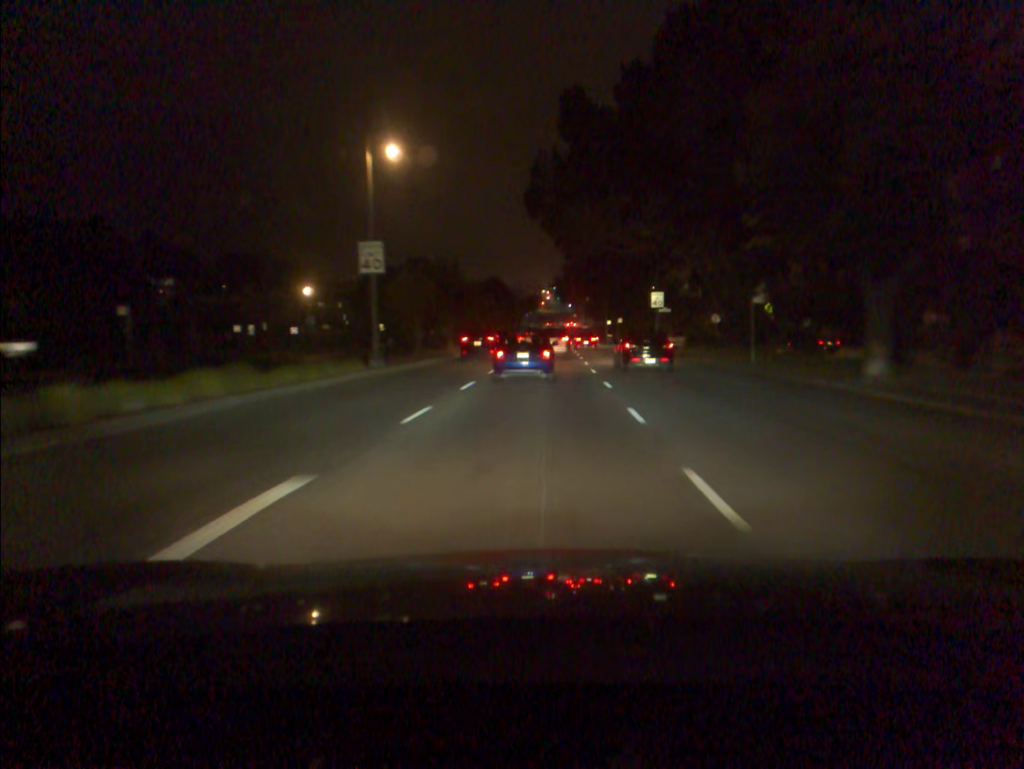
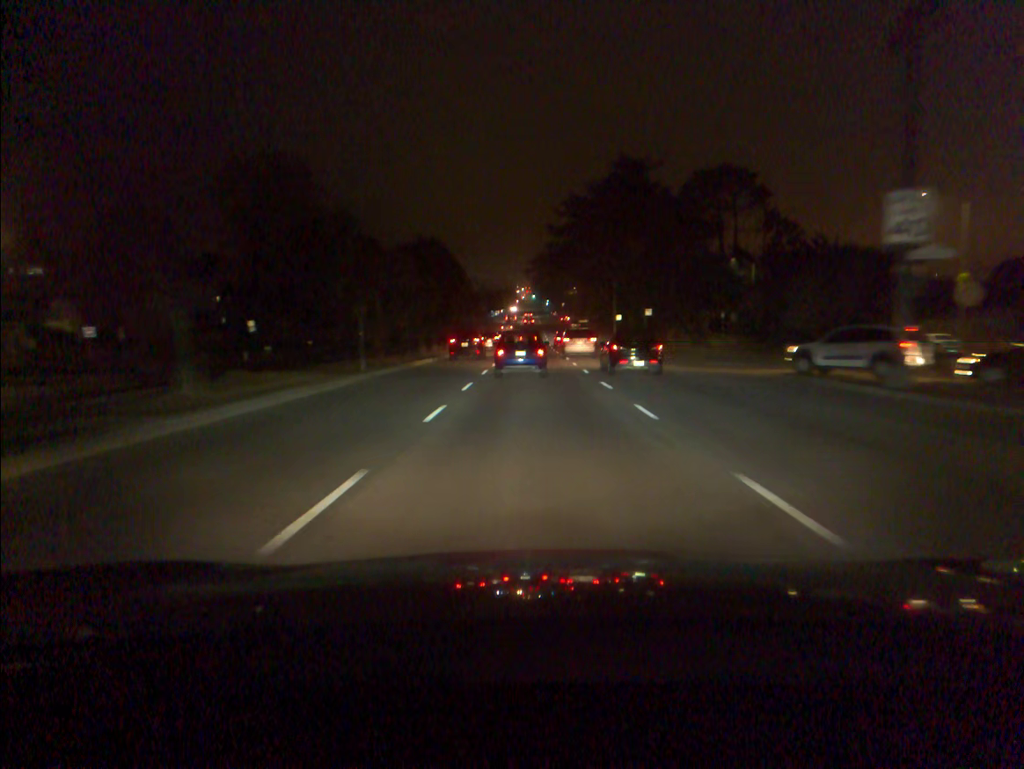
(+0.9, +43.6) m; +2°
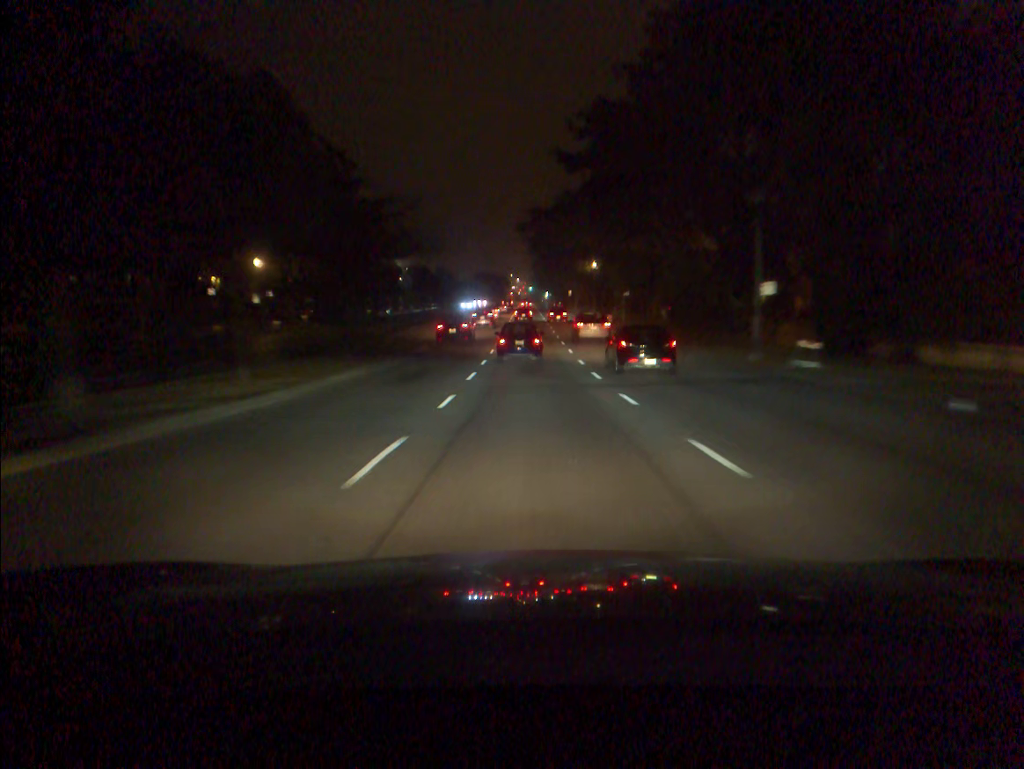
(+0.2, +49.5) m; 0°
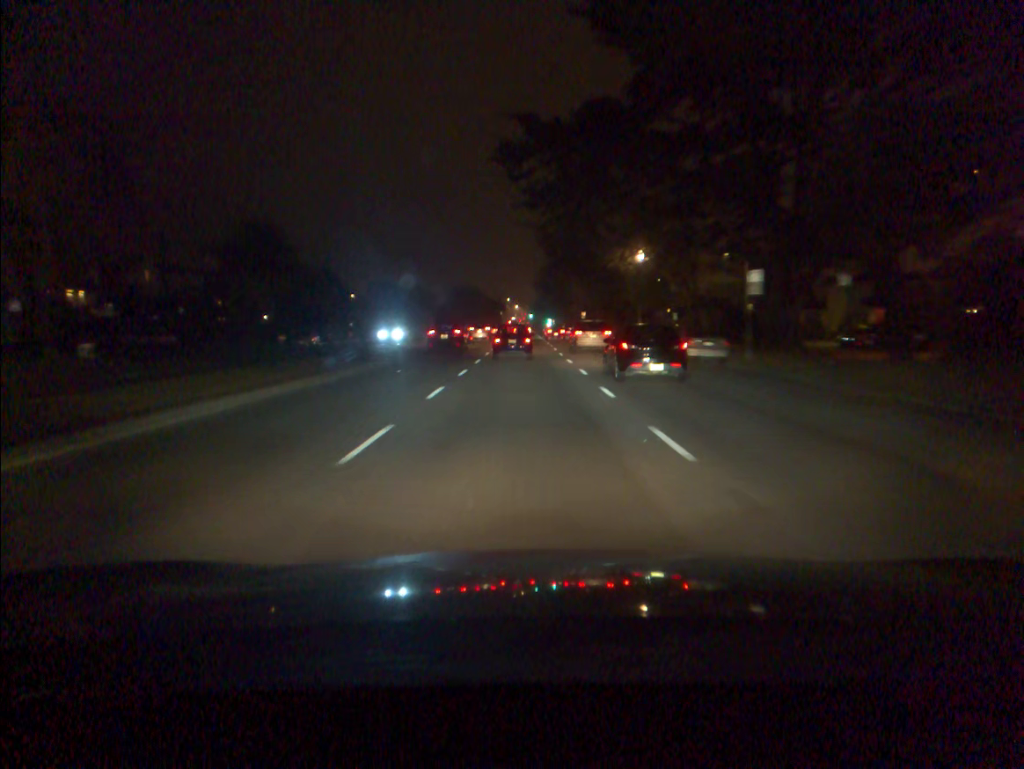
(+0.1, +41.4) m; 0°
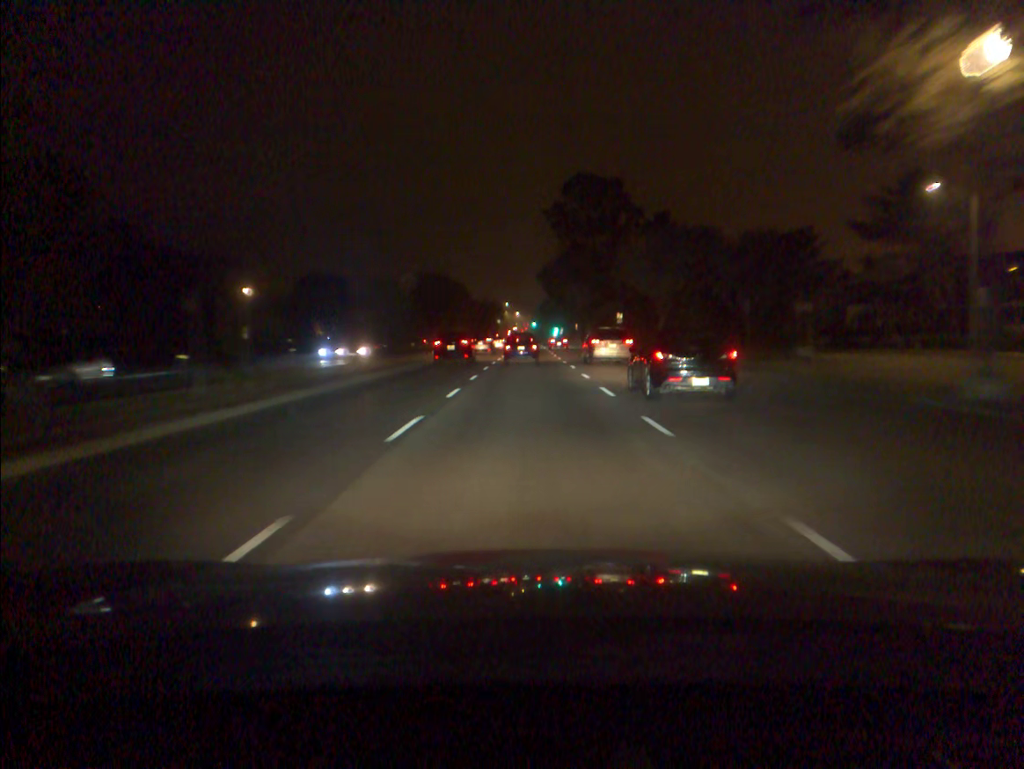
(-0.1, +42.0) m; 0°
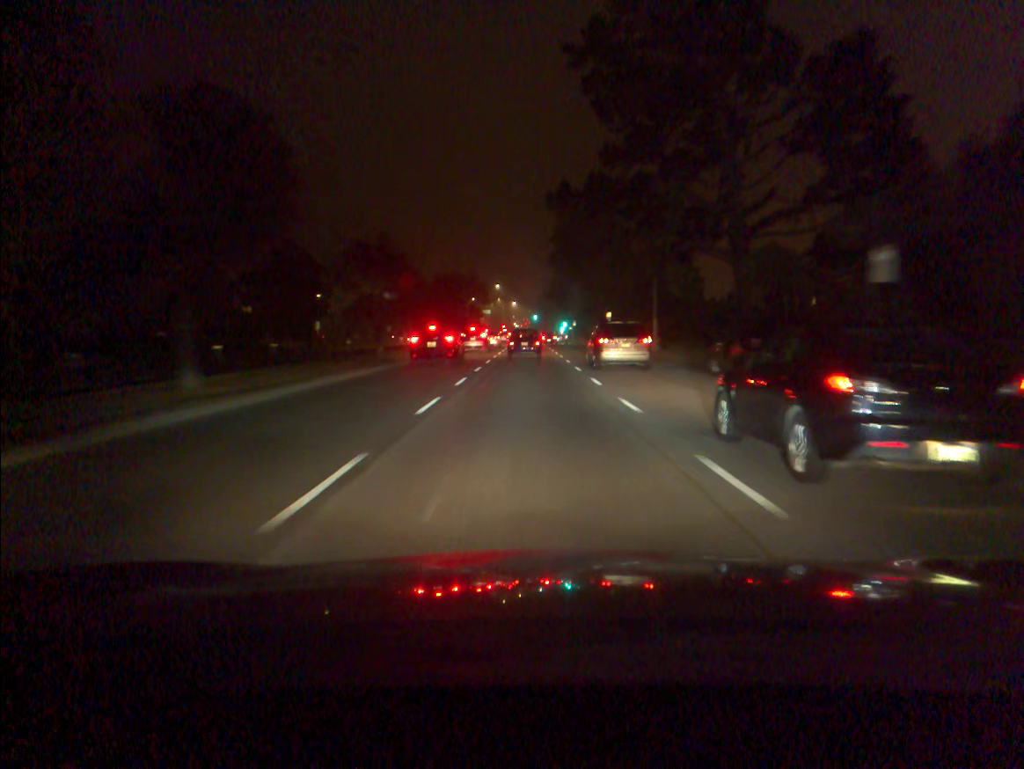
(0.0, +55.4) m; 0°
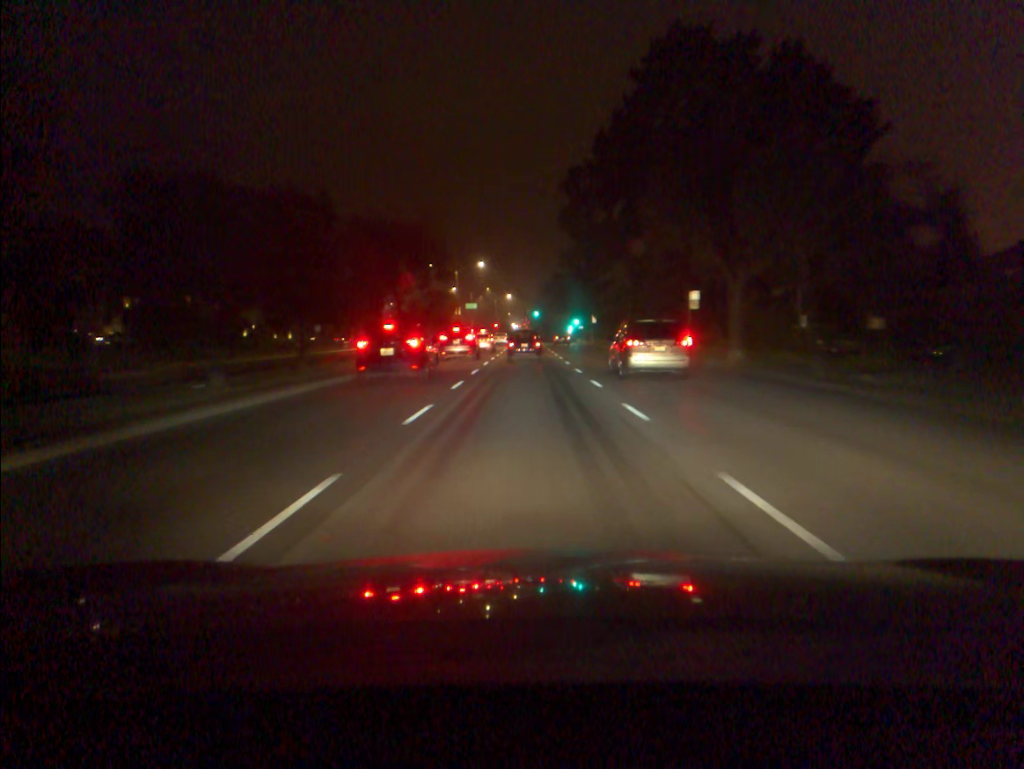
(+0.1, +44.7) m; 0°
